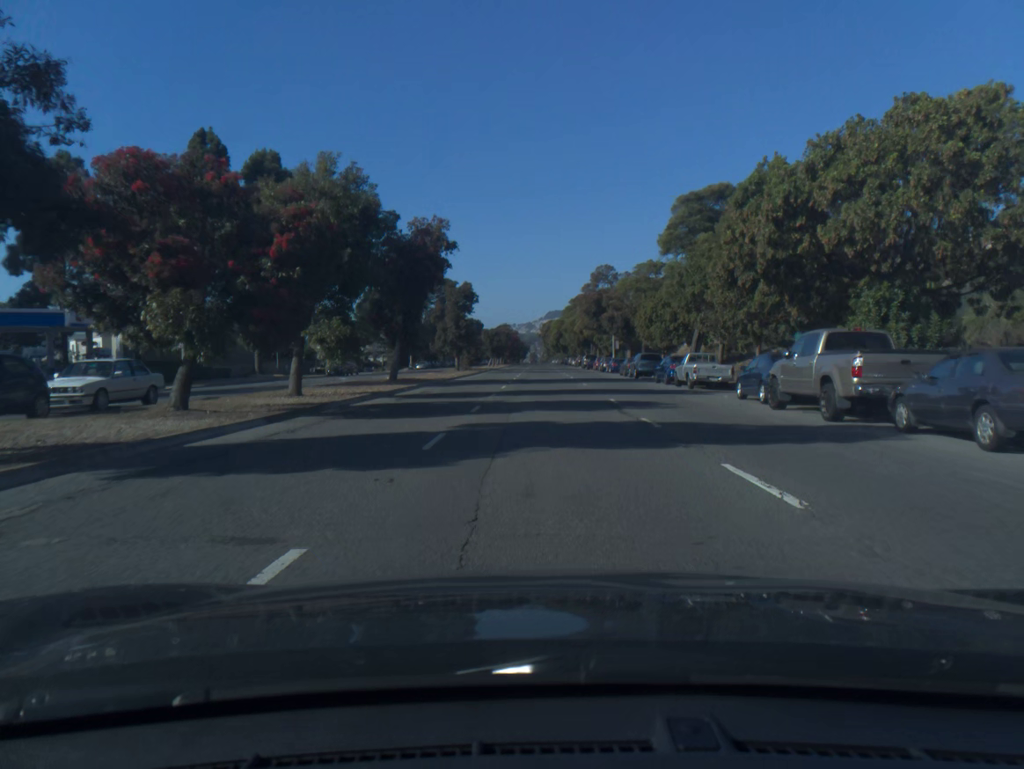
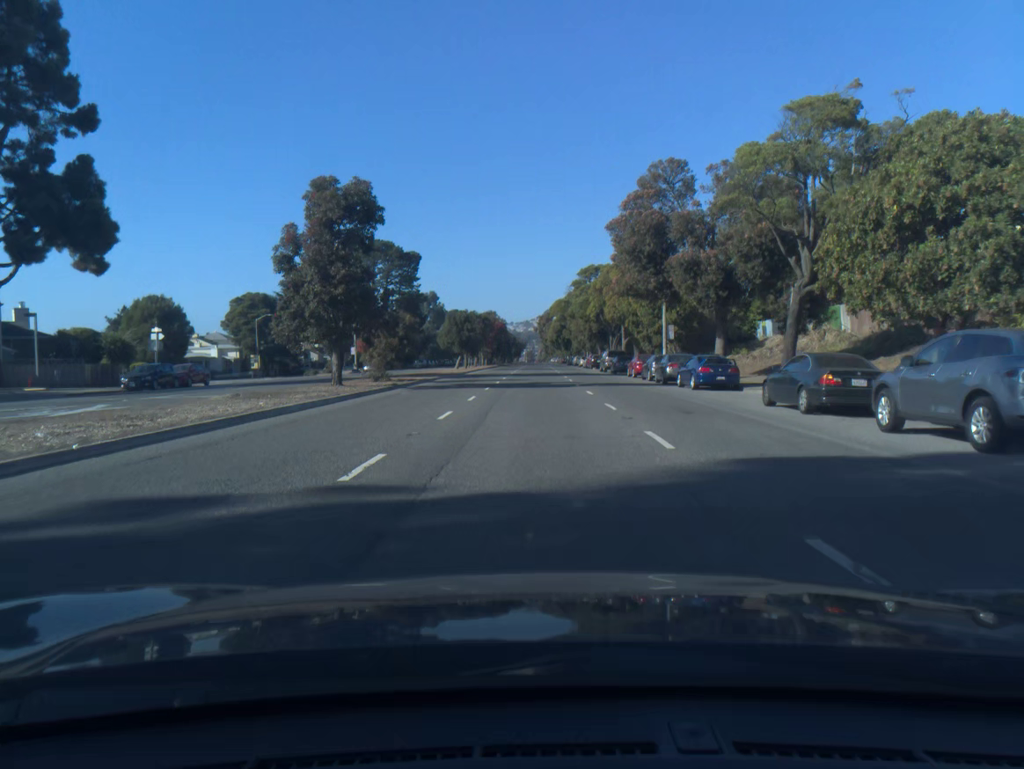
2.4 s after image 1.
(+0.3, +39.6) m; 0°
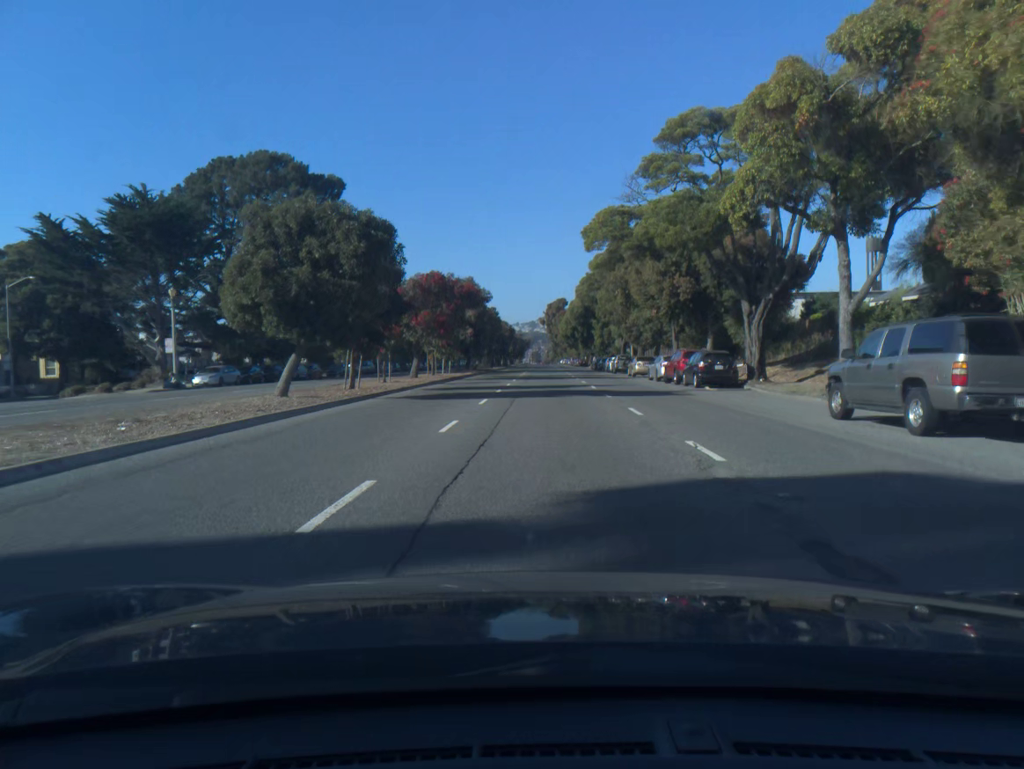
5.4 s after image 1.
(-0.4, +53.2) m; 0°
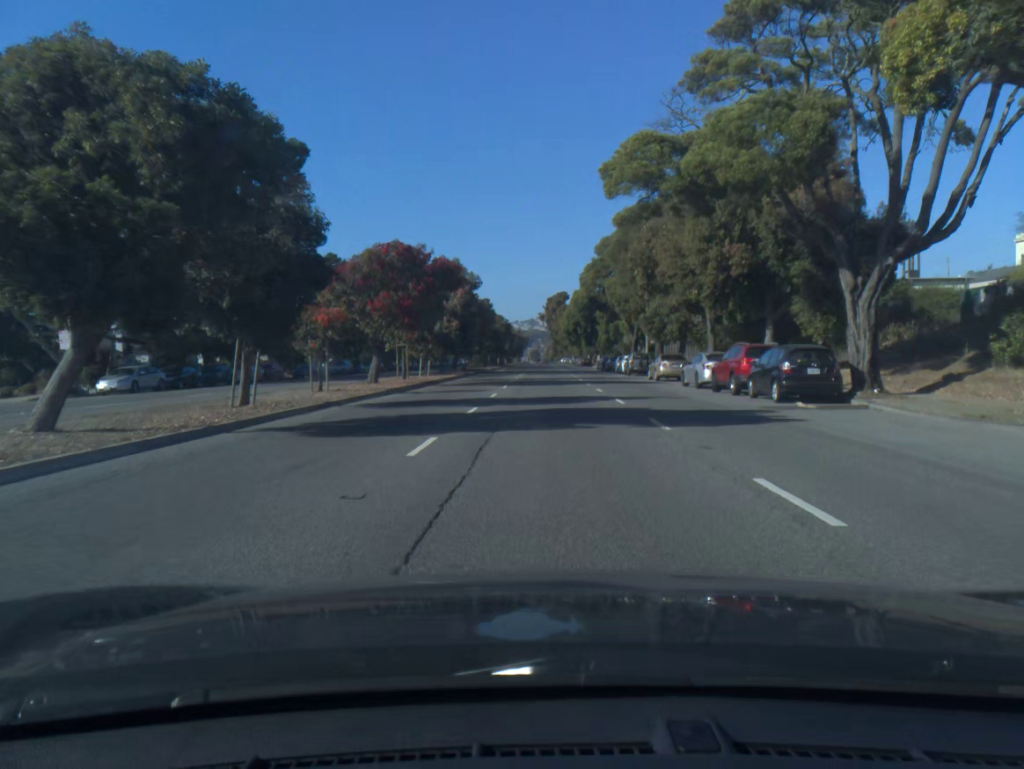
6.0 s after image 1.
(0.0, +10.9) m; 0°
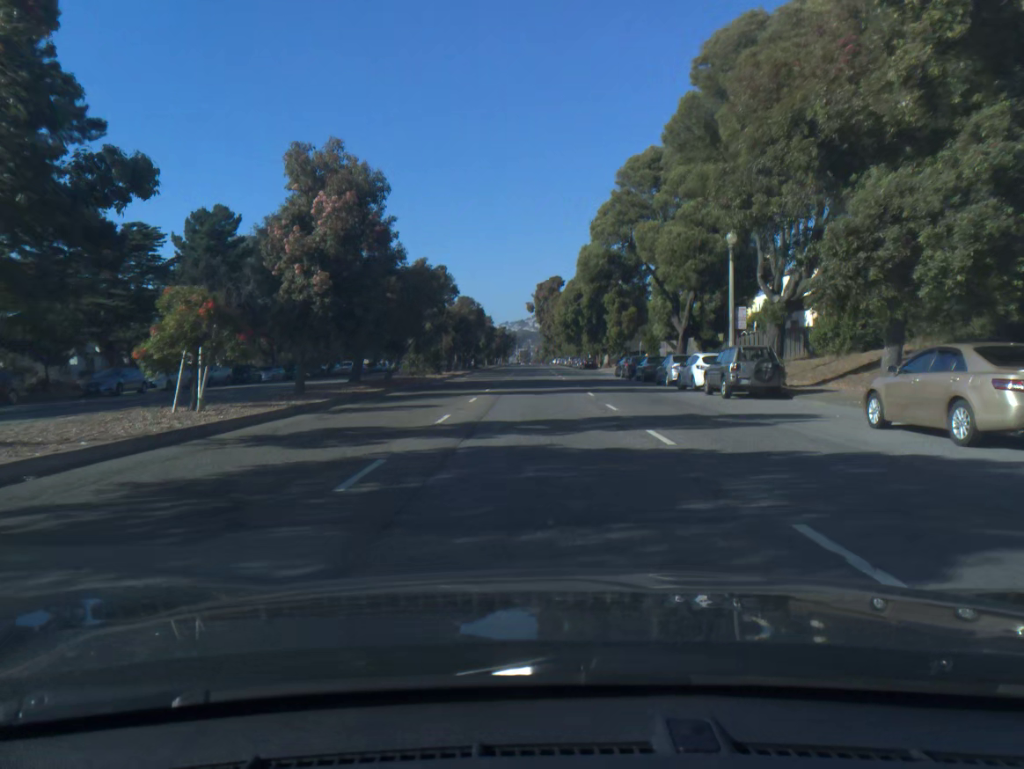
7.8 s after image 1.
(+0.3, +31.9) m; +1°
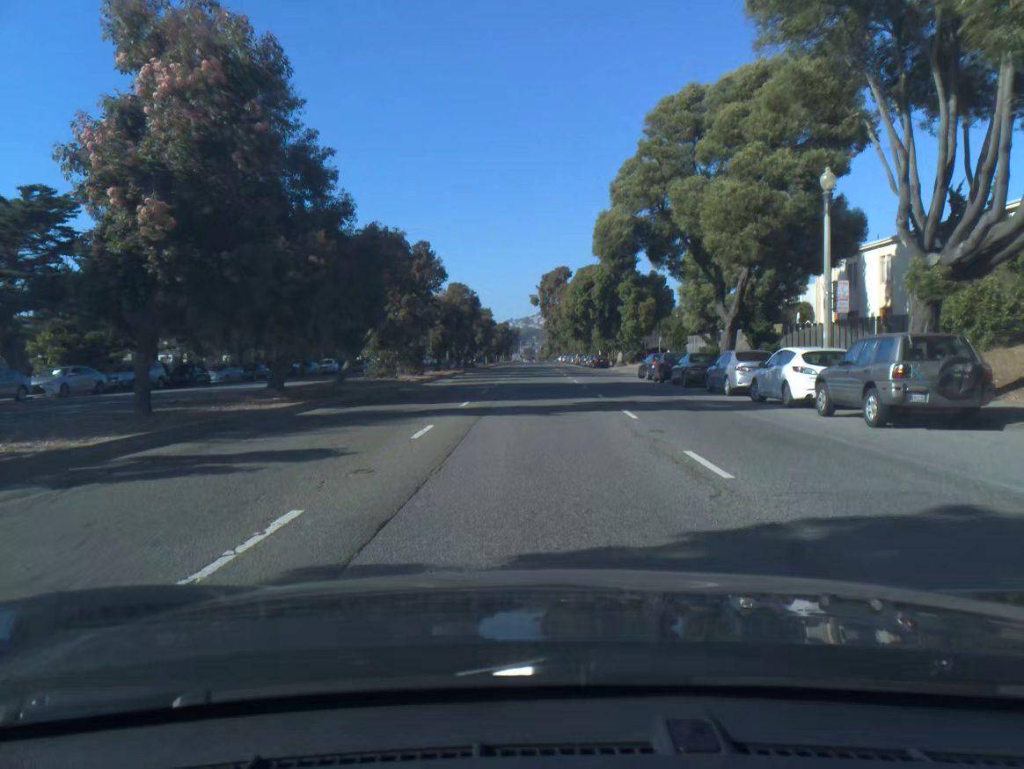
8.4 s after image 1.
(0.0, +10.5) m; 0°
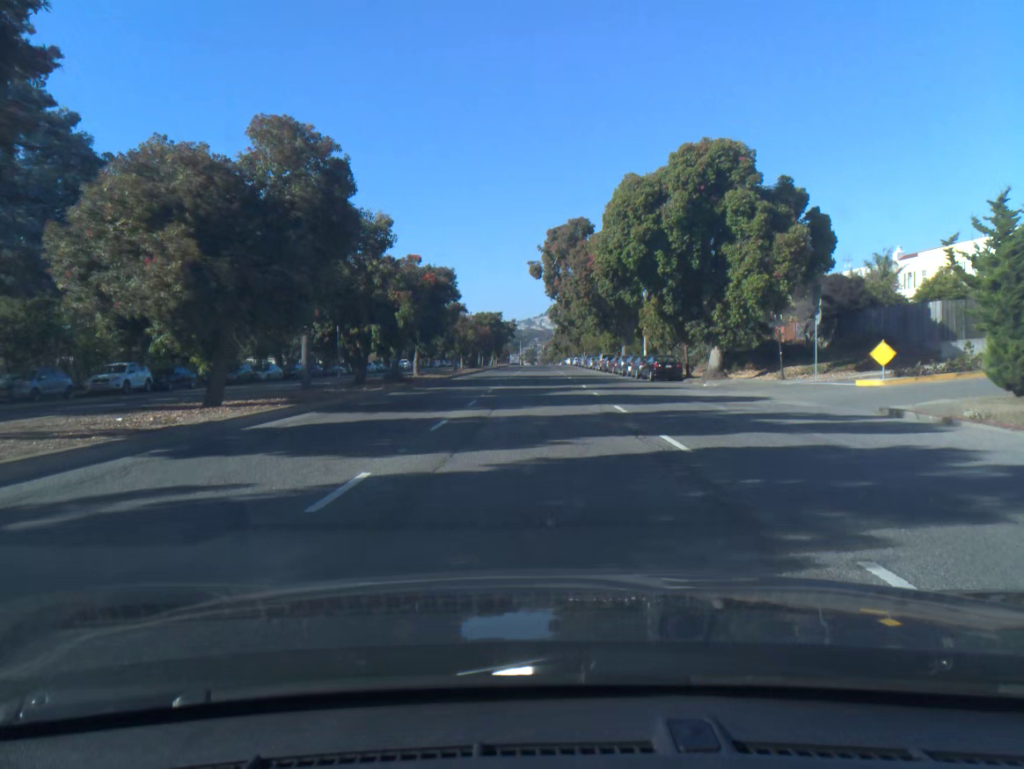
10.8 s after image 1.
(-0.1, +41.9) m; 0°
